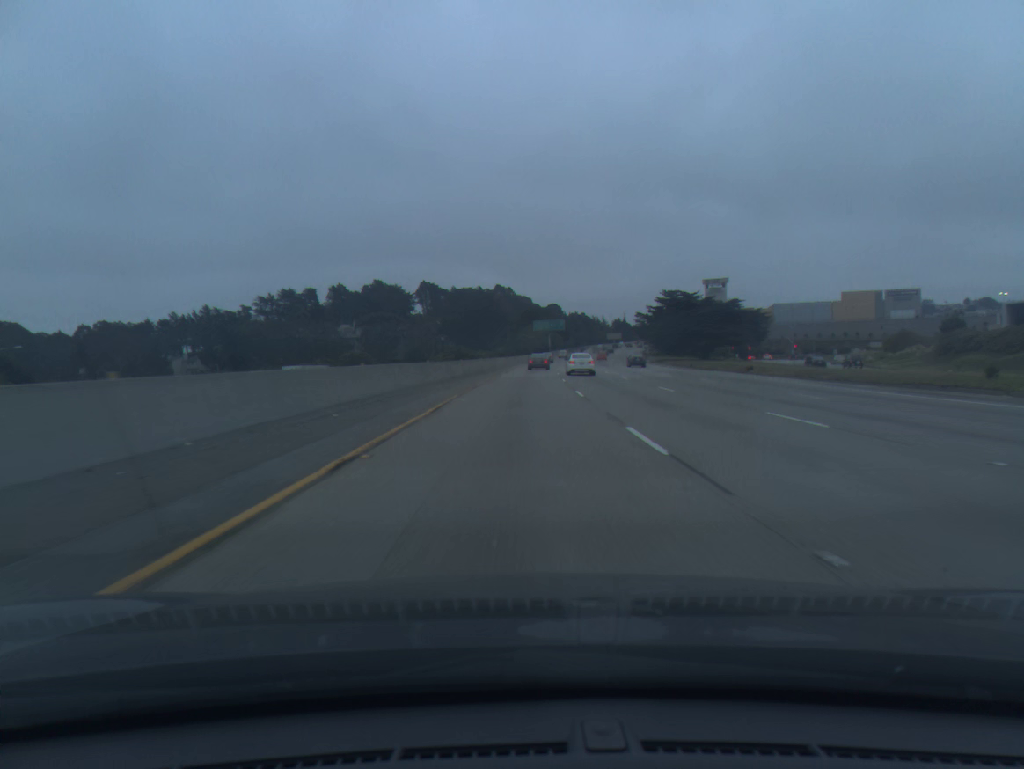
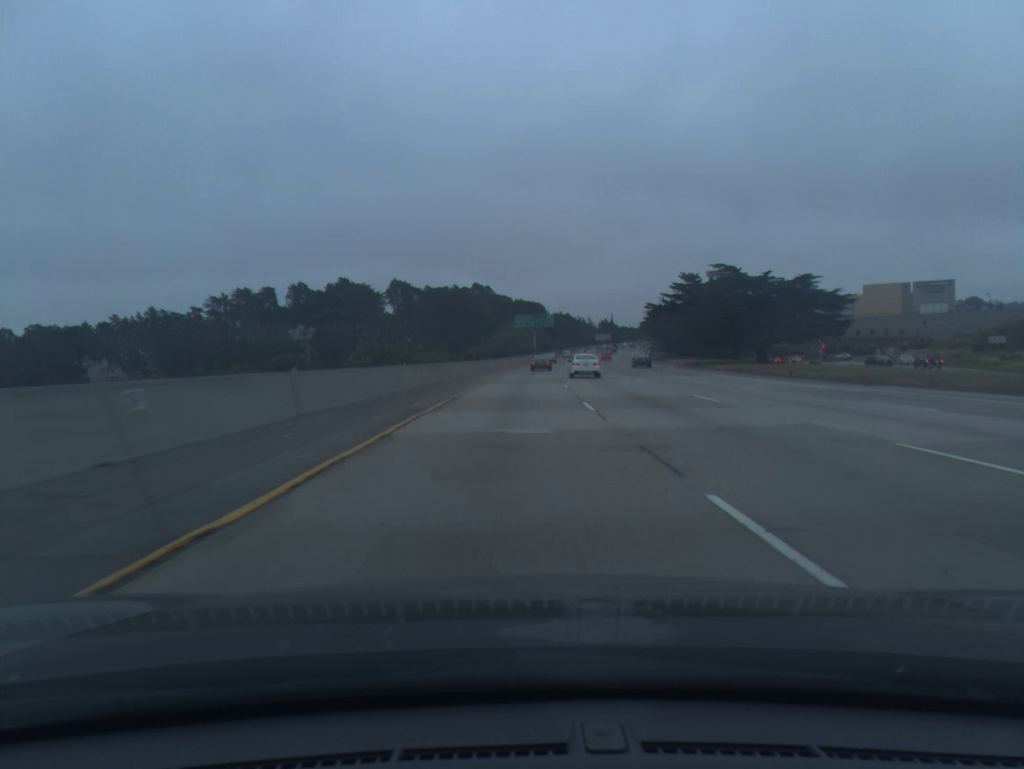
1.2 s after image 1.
(+0.5, +36.0) m; +2°
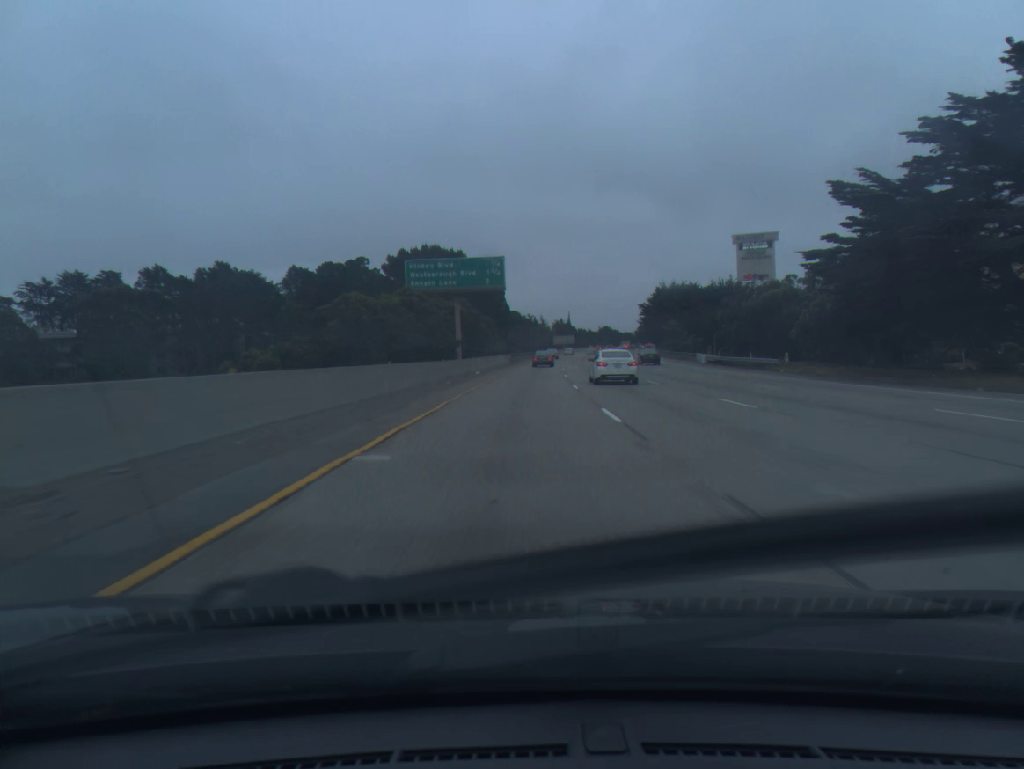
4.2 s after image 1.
(+3.1, +91.3) m; +4°
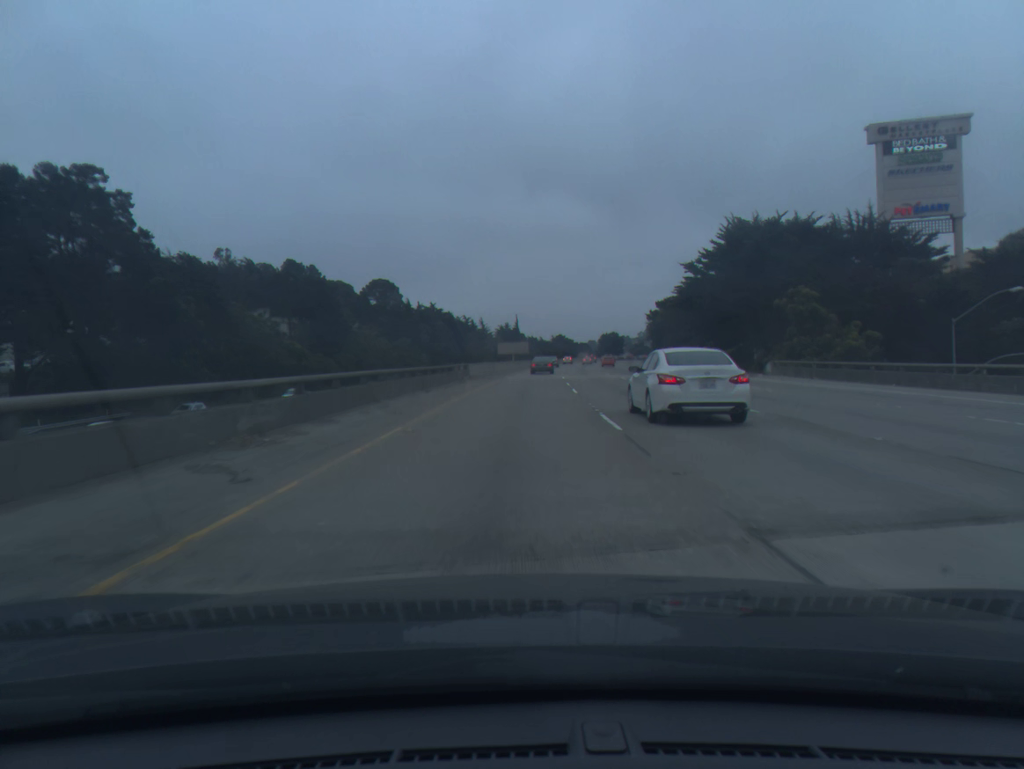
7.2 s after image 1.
(+3.5, +89.1) m; +4°
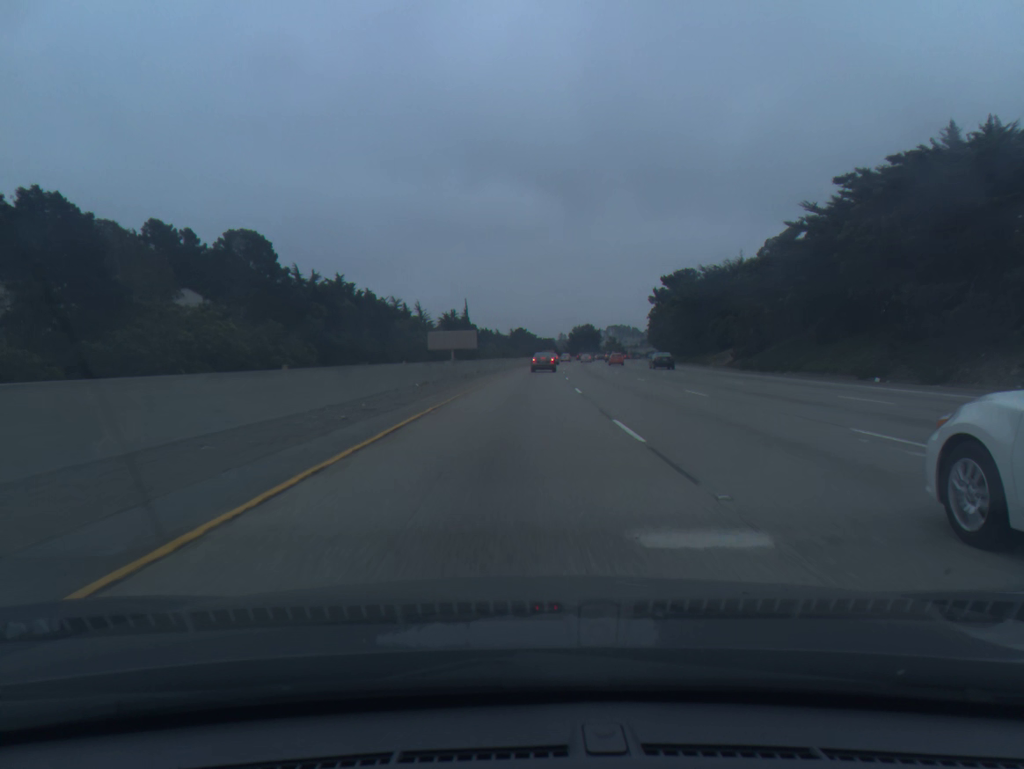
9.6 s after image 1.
(+1.8, +67.4) m; +3°
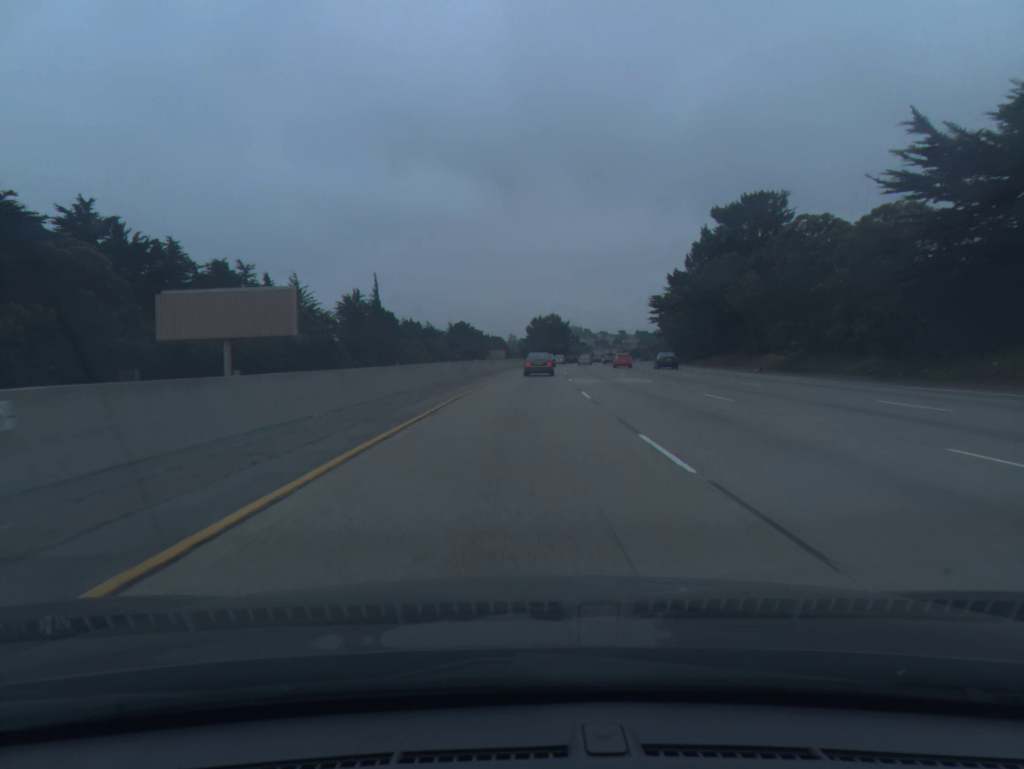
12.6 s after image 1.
(+2.4, +76.3) m; +4°
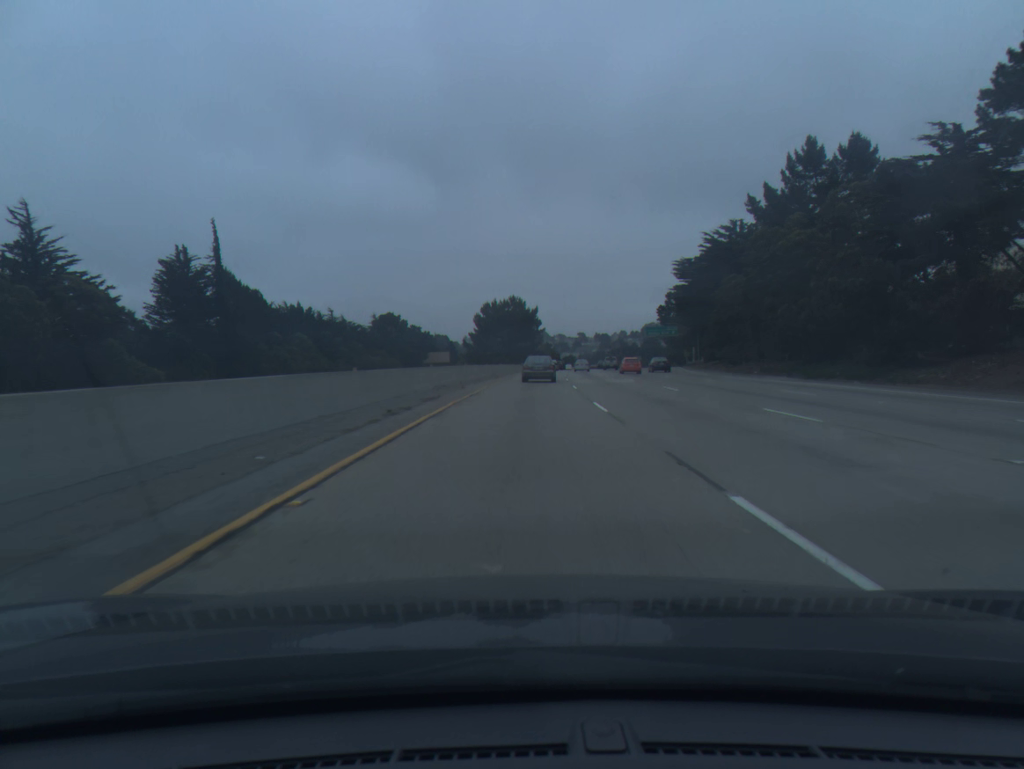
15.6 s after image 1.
(+1.8, +64.9) m; +3°
